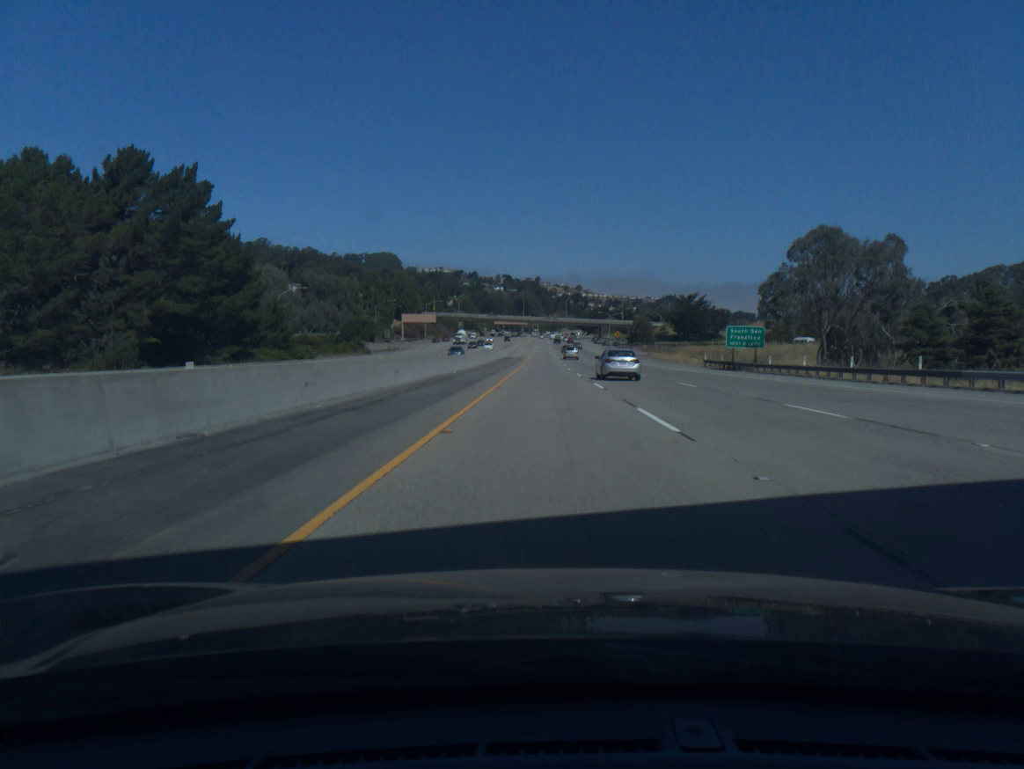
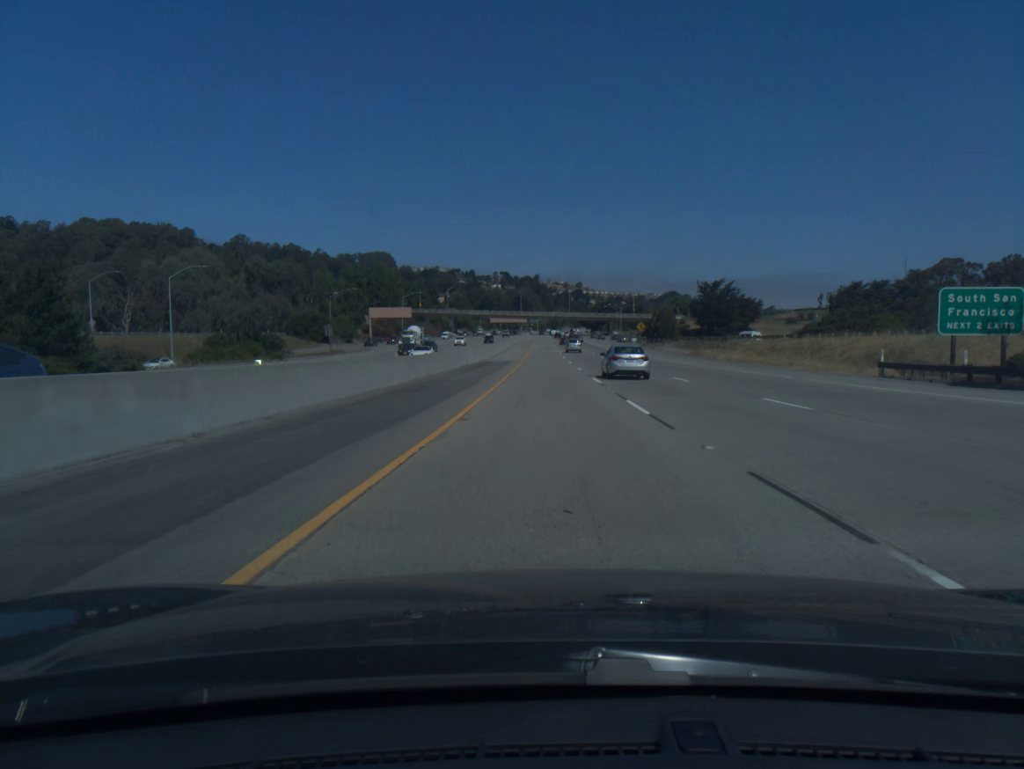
(0.0, +41.2) m; 0°
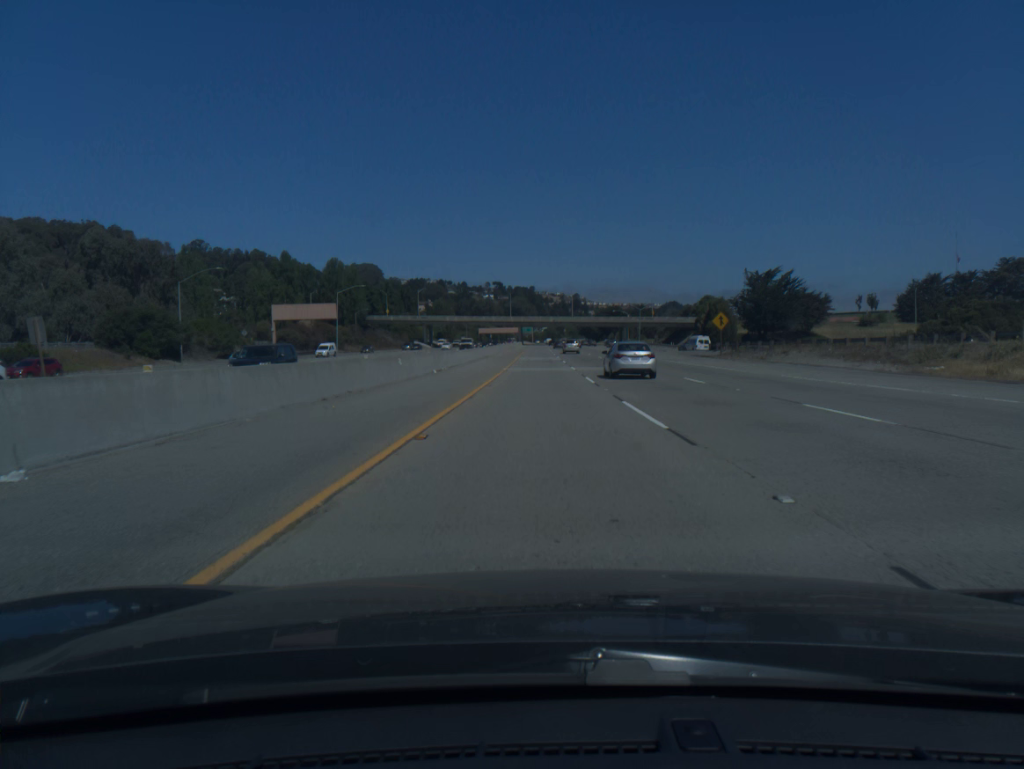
(+0.2, +61.7) m; 0°
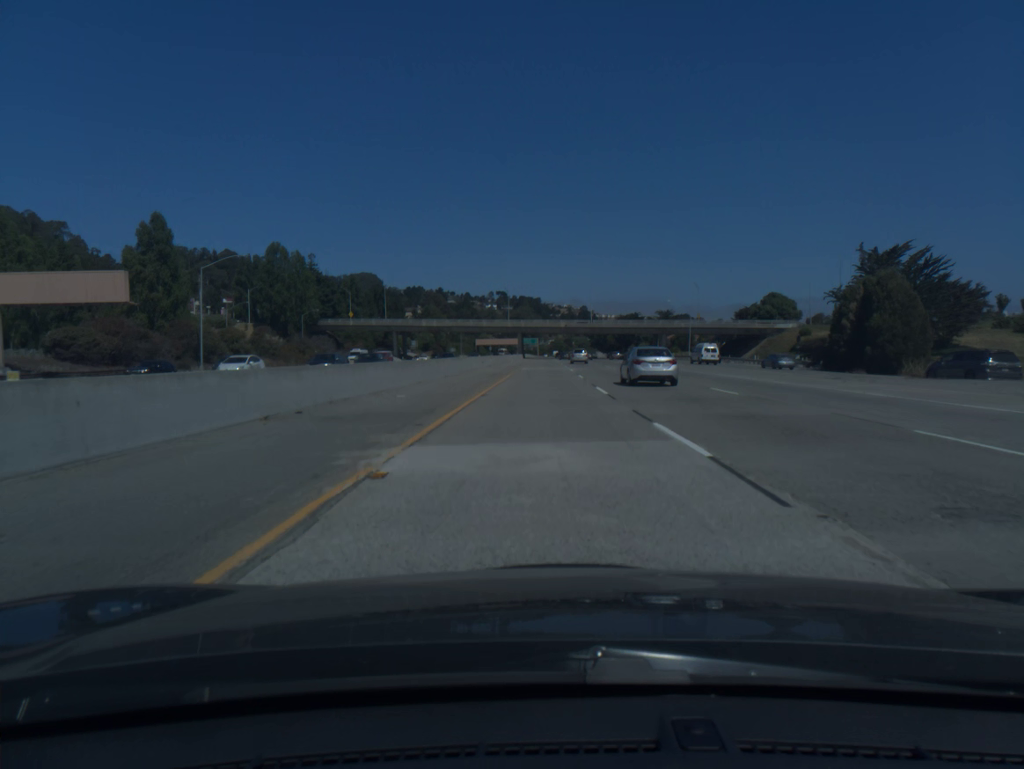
(-0.3, +61.3) m; 0°
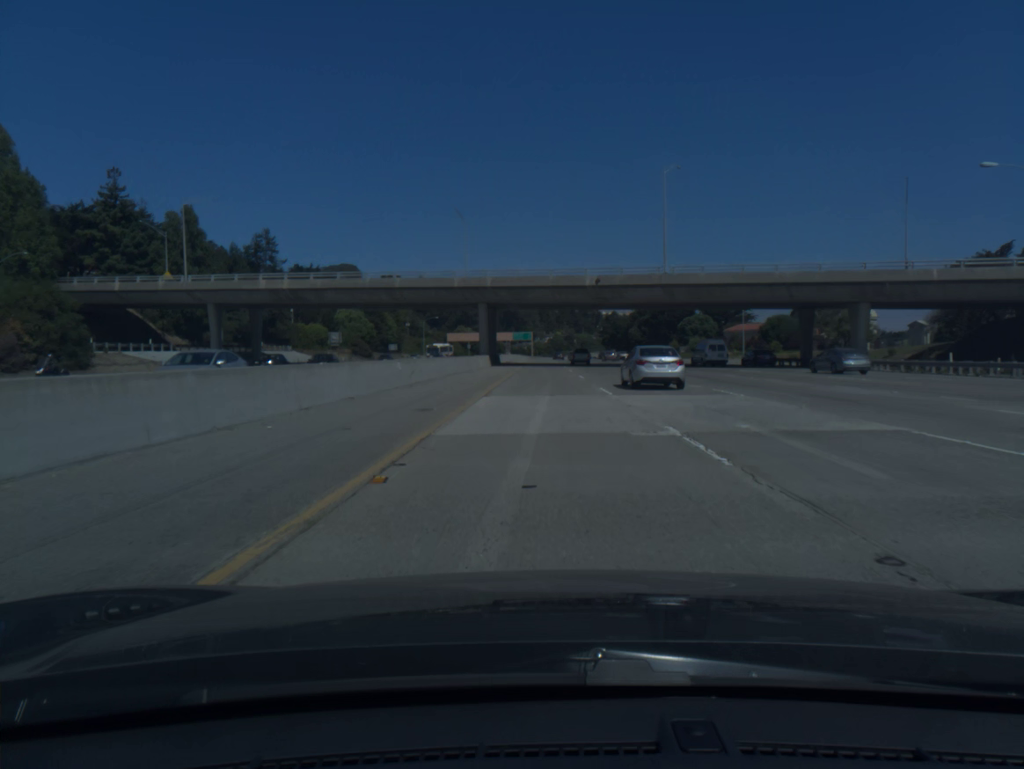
(+0.2, +101.6) m; 0°
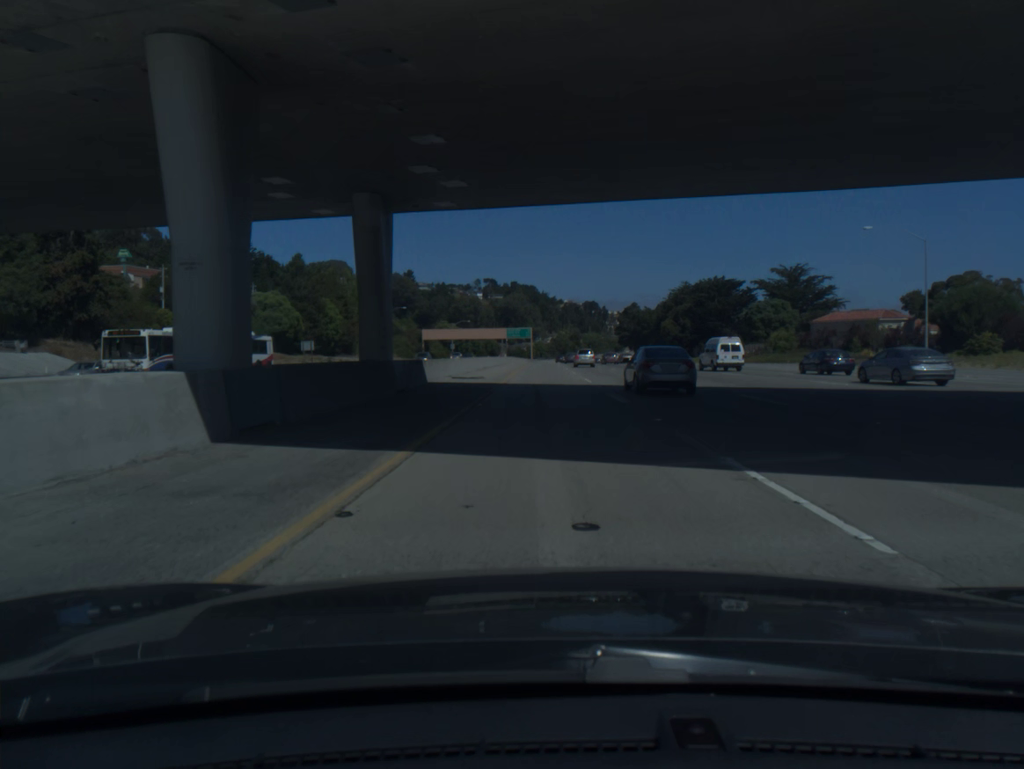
(-0.1, +61.0) m; 0°
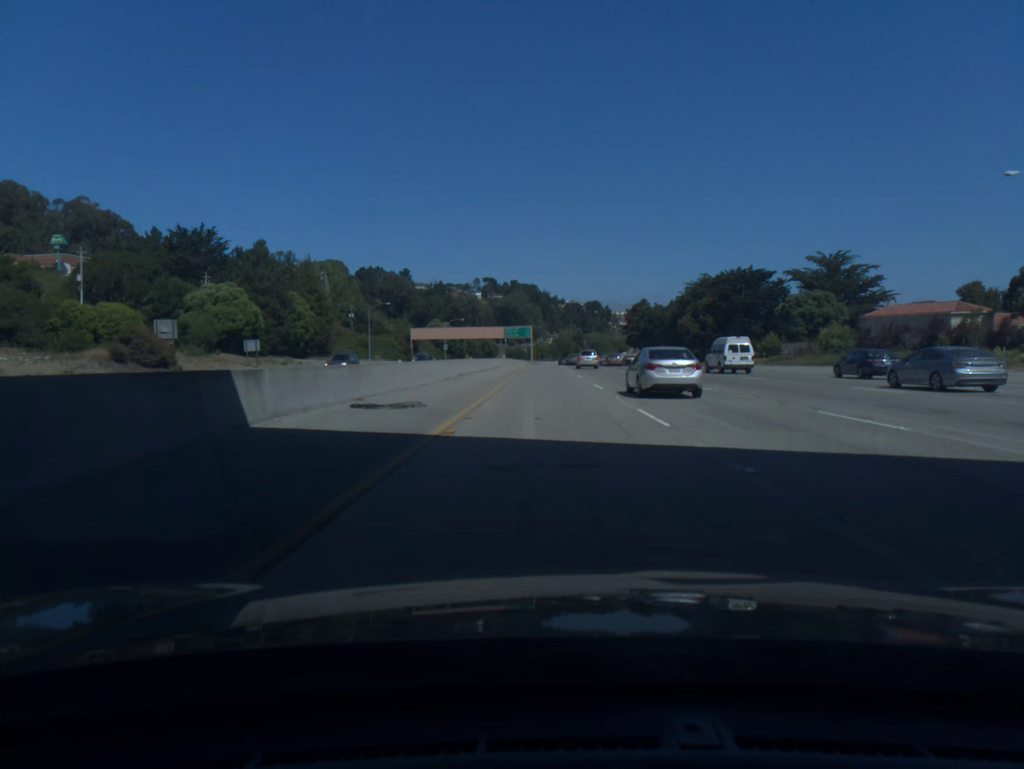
(0.0, +20.4) m; 0°
